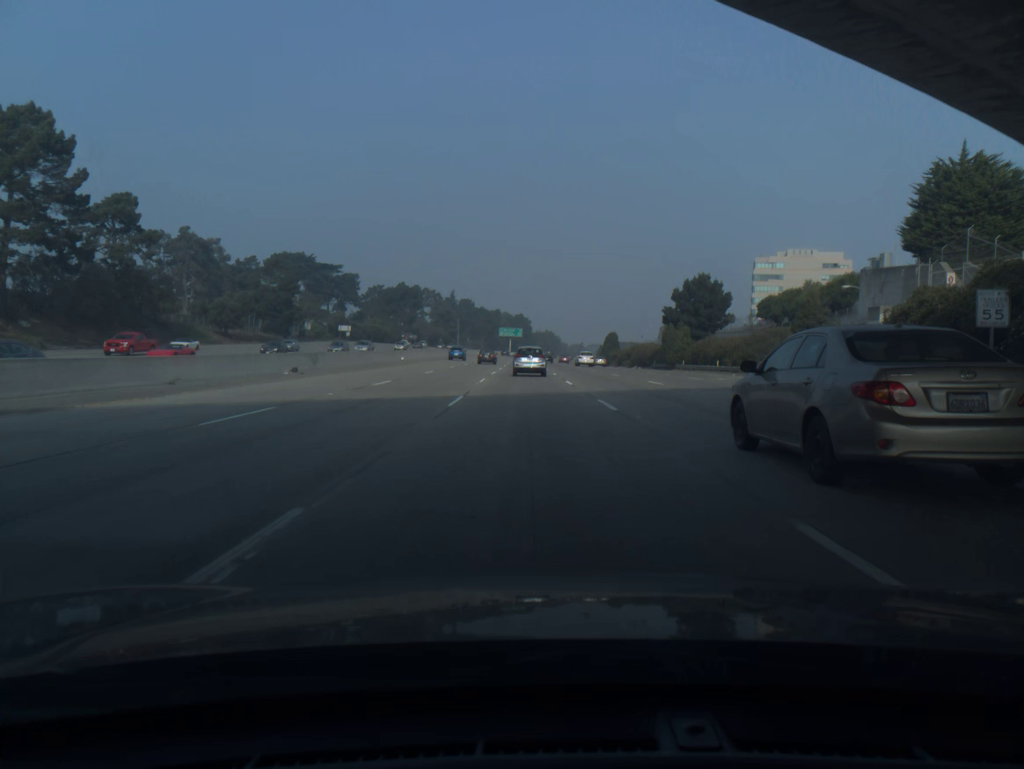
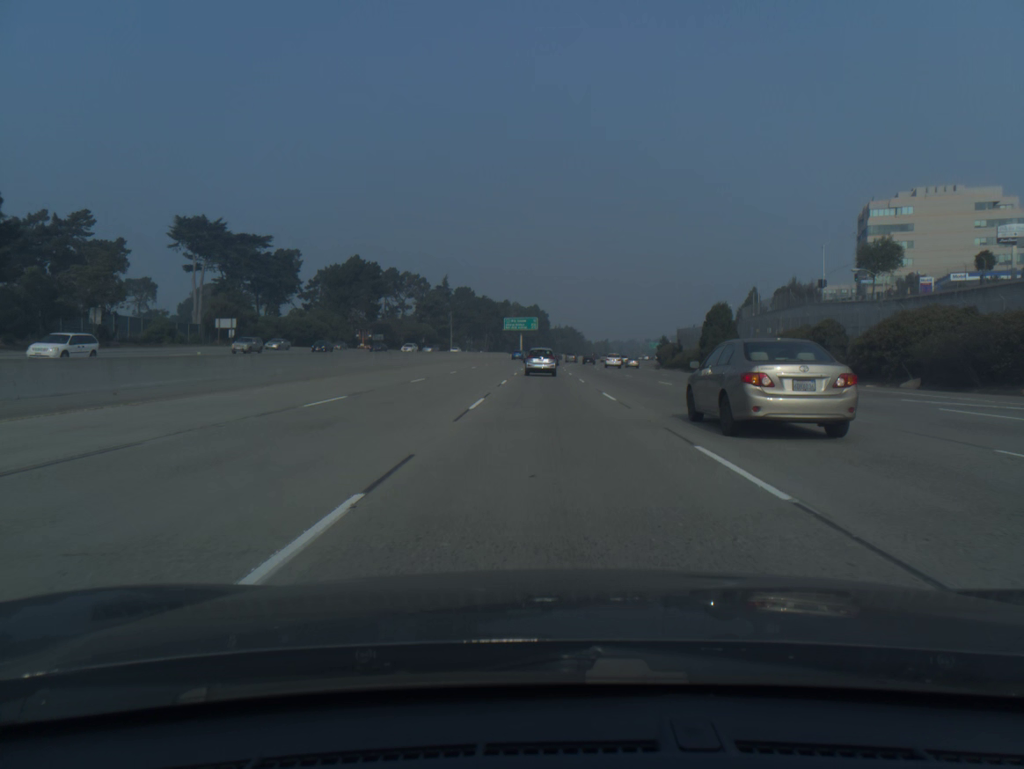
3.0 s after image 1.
(-2.1, +82.6) m; -1°
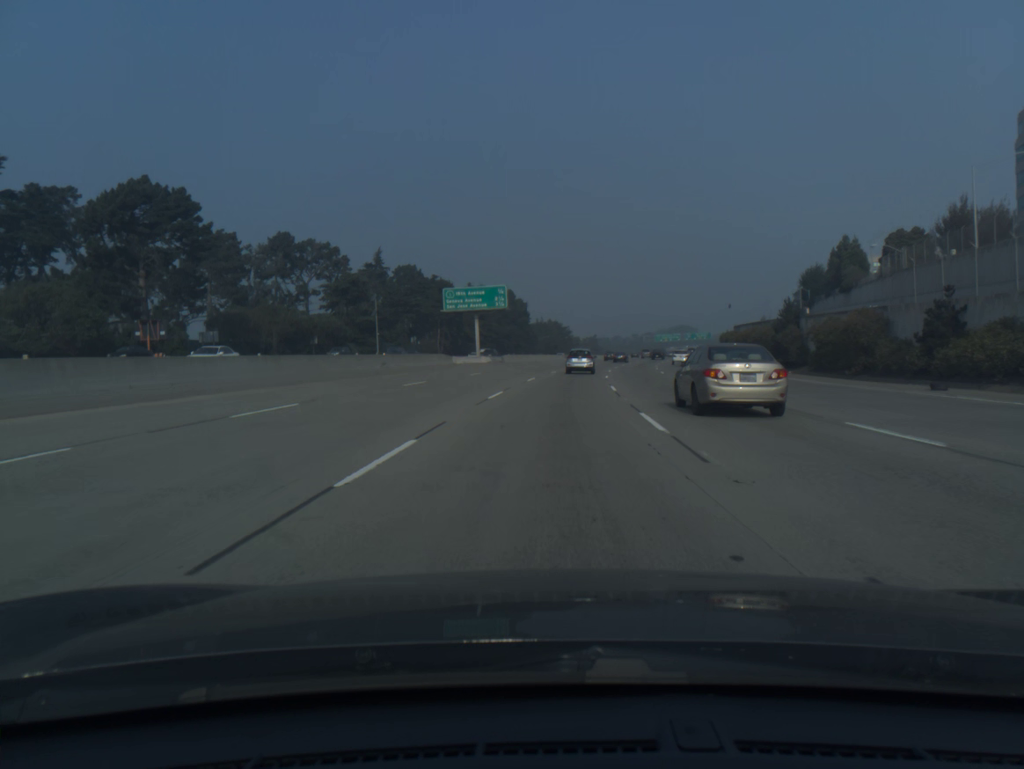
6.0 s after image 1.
(+0.6, +81.0) m; +1°
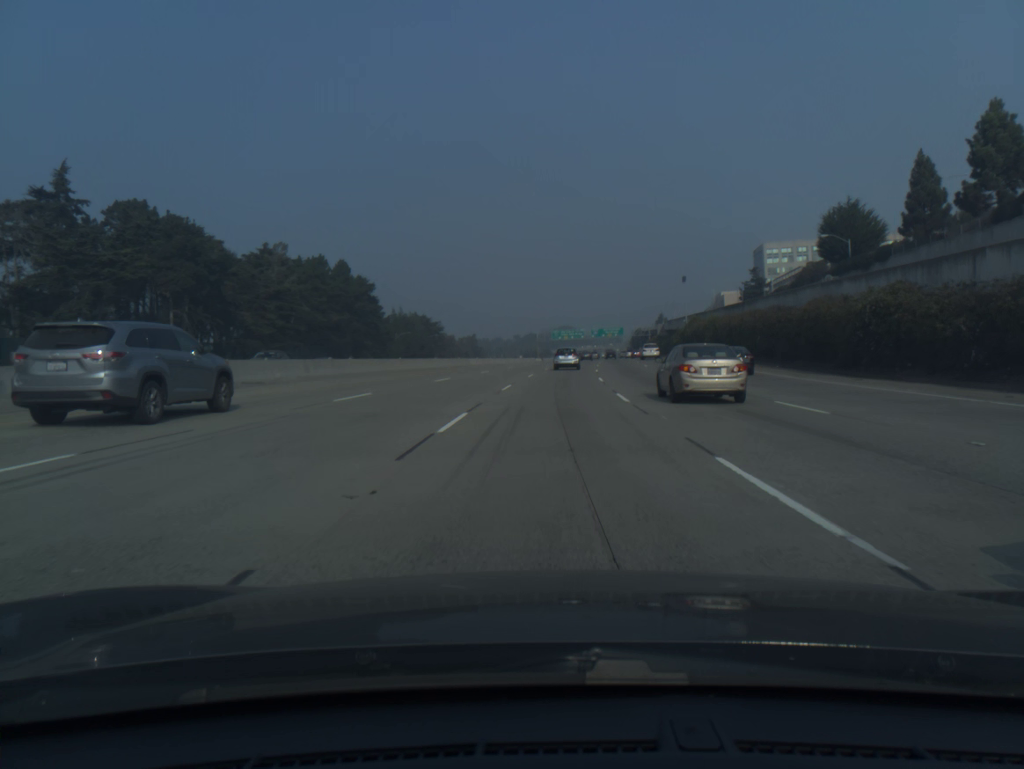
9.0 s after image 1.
(+5.7, +80.6) m; +9°
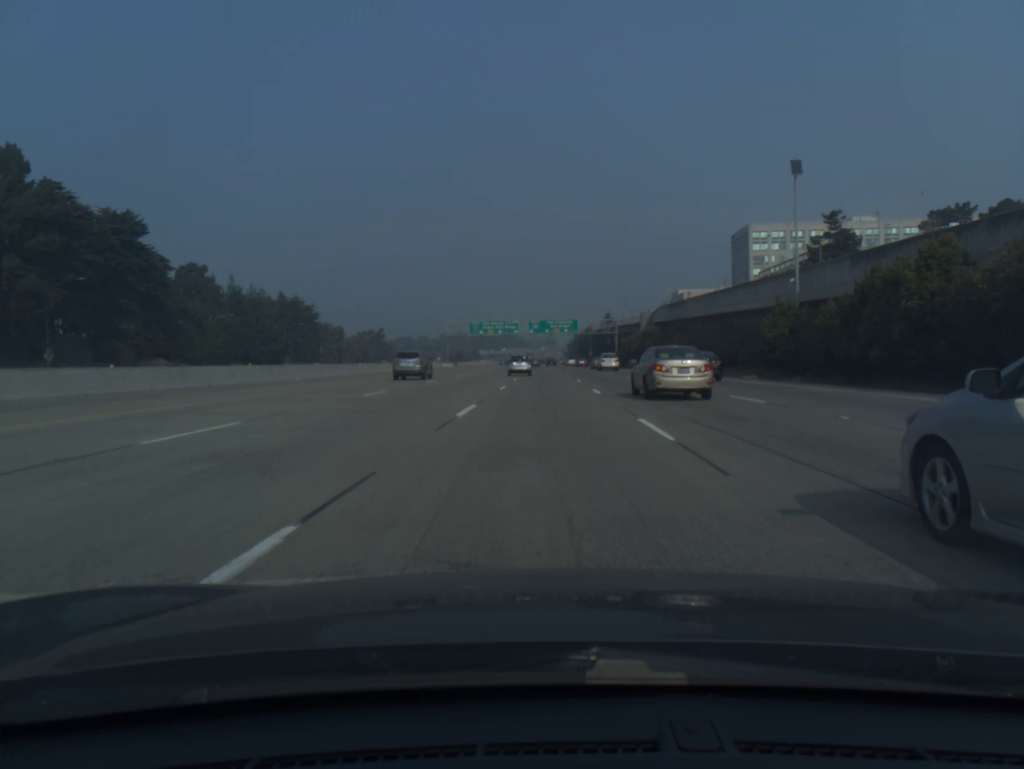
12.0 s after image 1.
(+4.1, +81.5) m; +5°
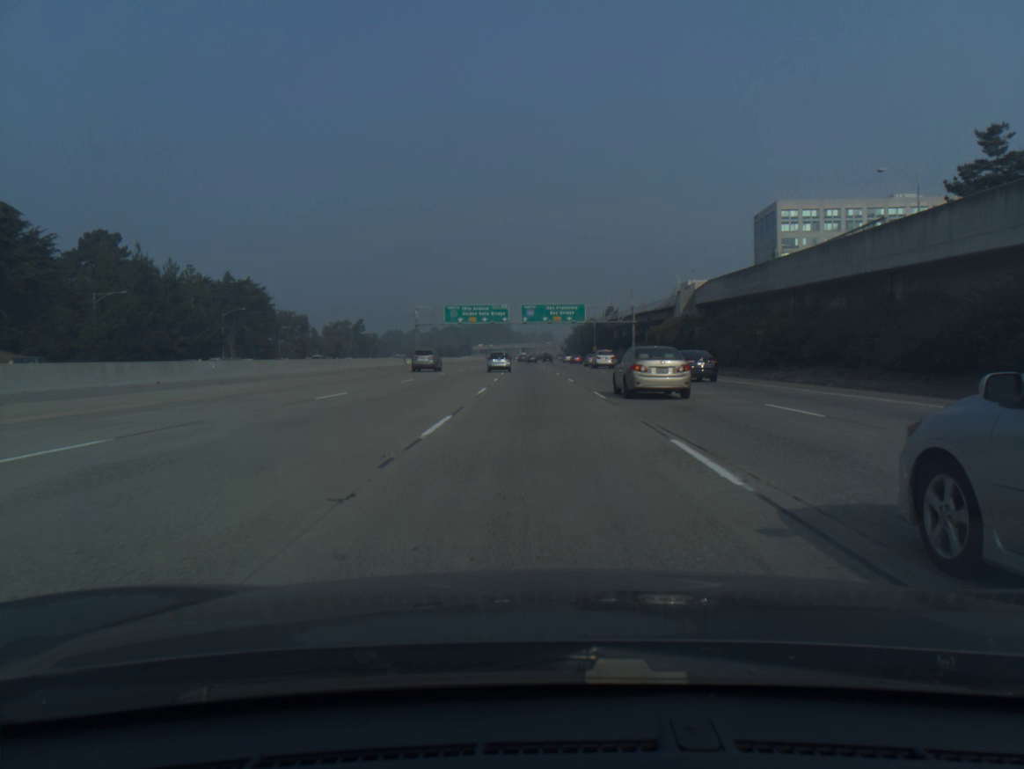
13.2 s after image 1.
(+0.1, +32.9) m; 0°
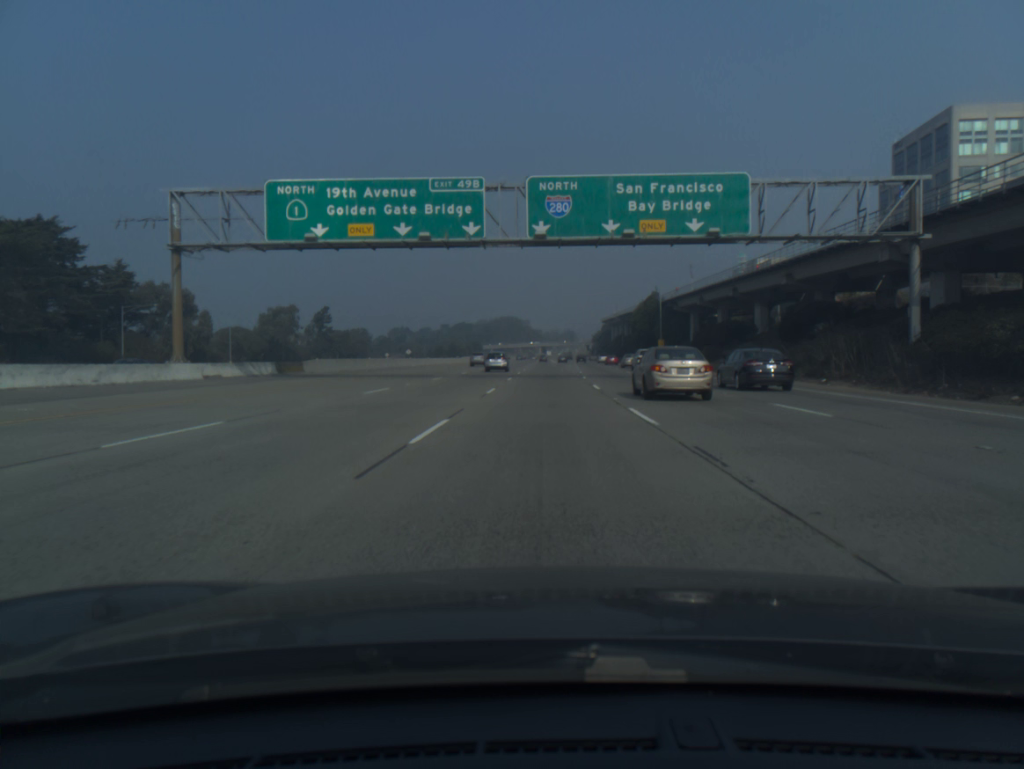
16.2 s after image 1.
(-1.6, +84.7) m; -2°
